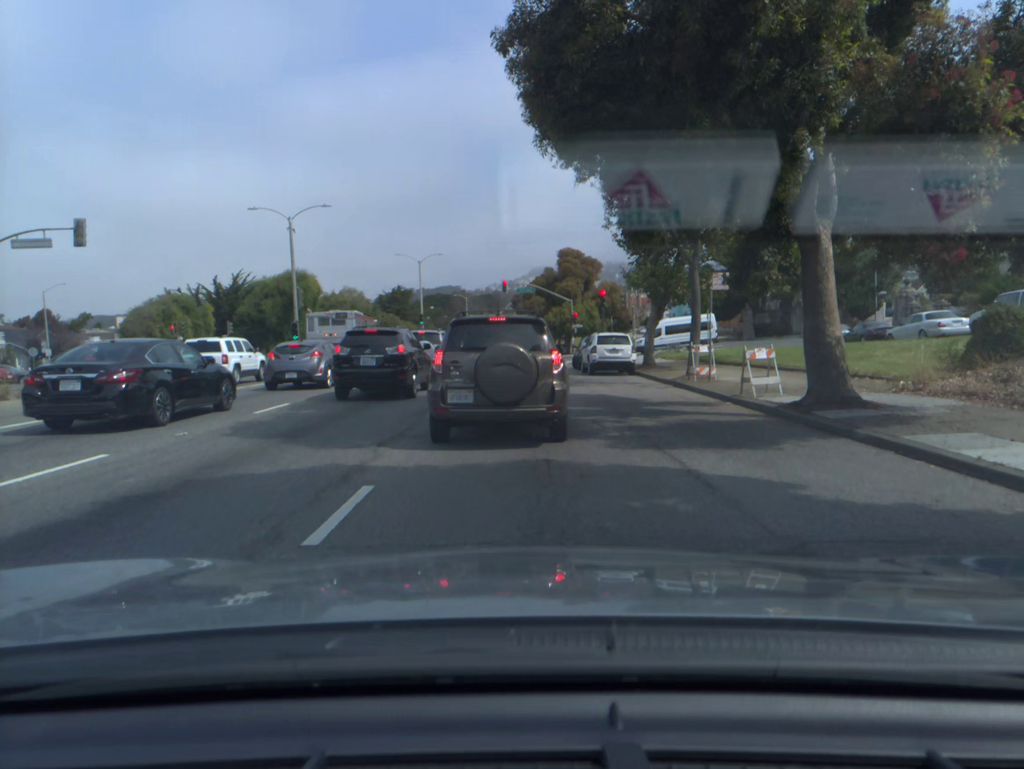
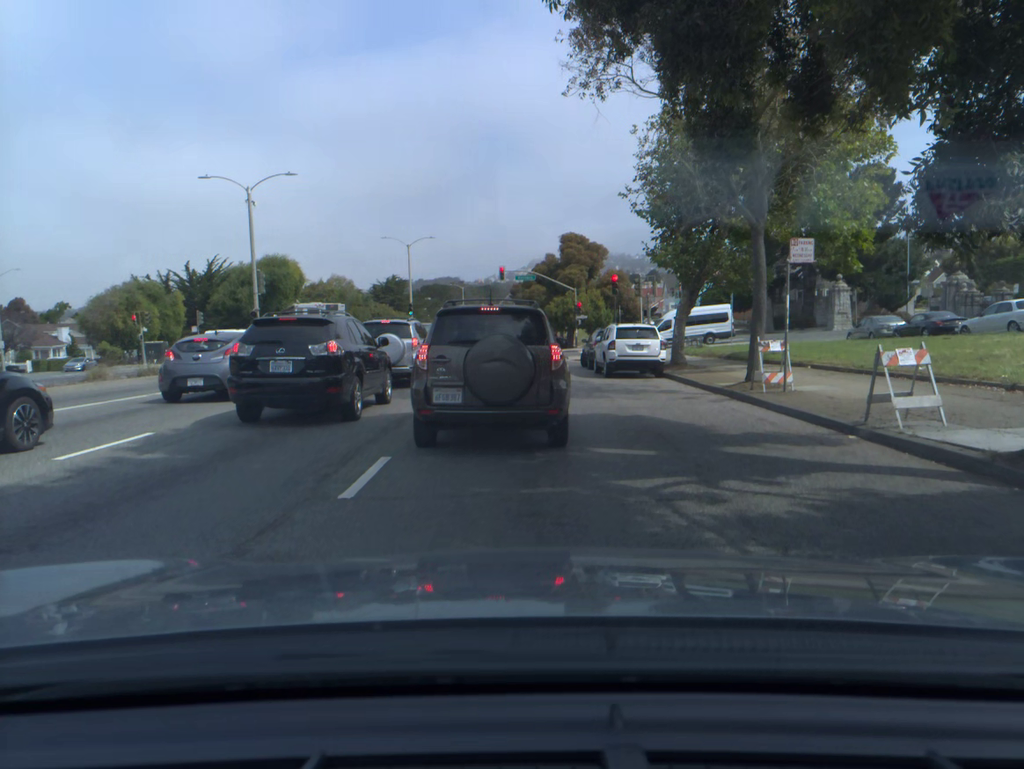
(0.0, +6.3) m; 0°
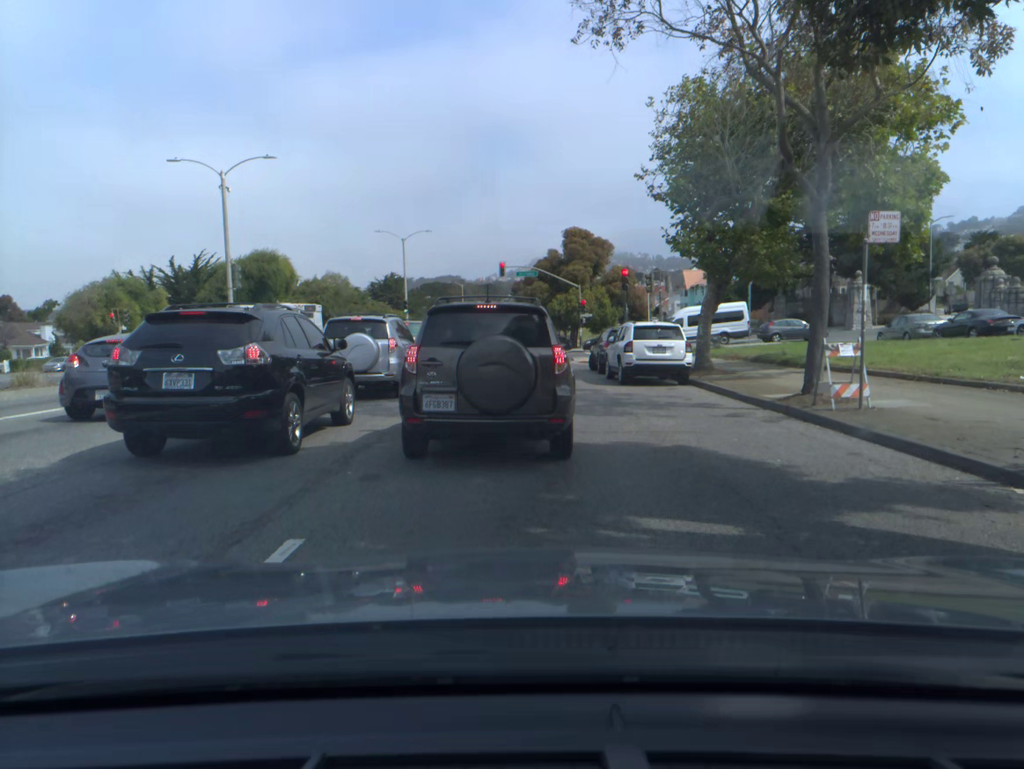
(0.0, +3.4) m; 0°
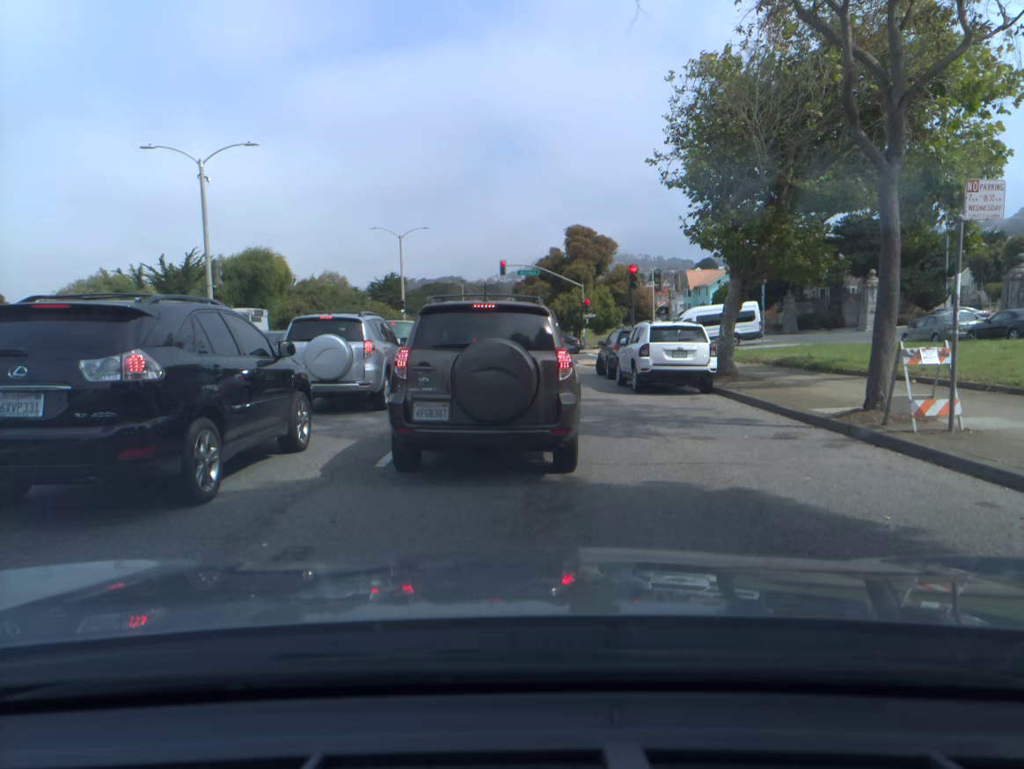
(0.0, +2.5) m; +1°
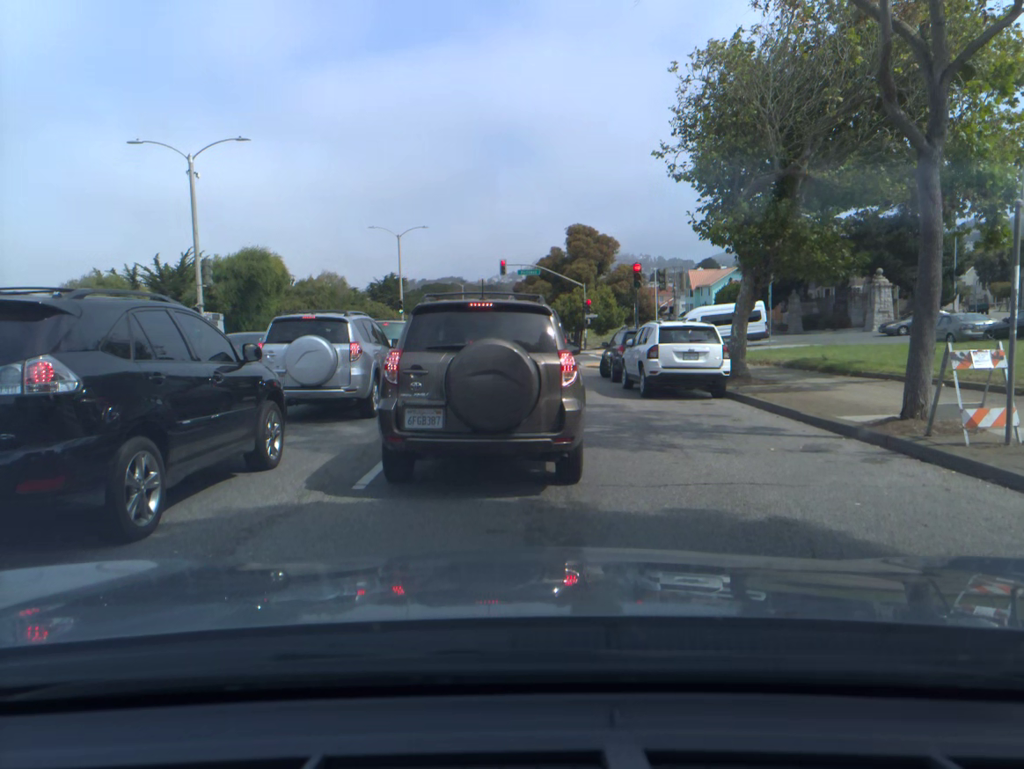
(0.0, +1.1) m; +1°
